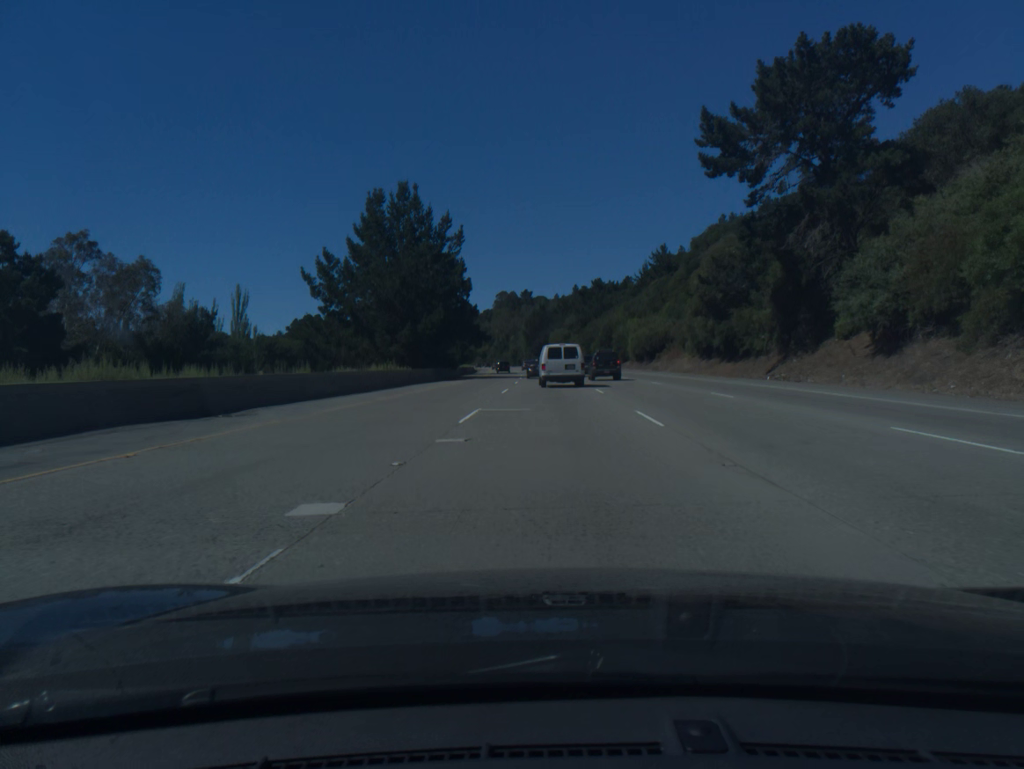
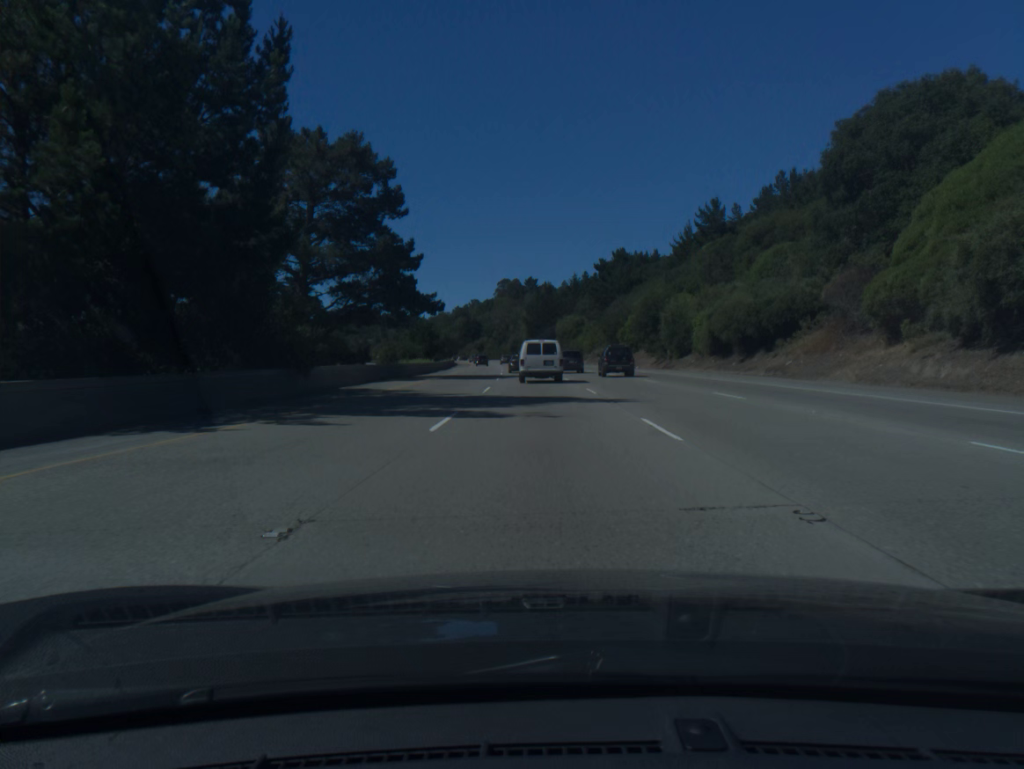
(+0.1, +47.0) m; 0°
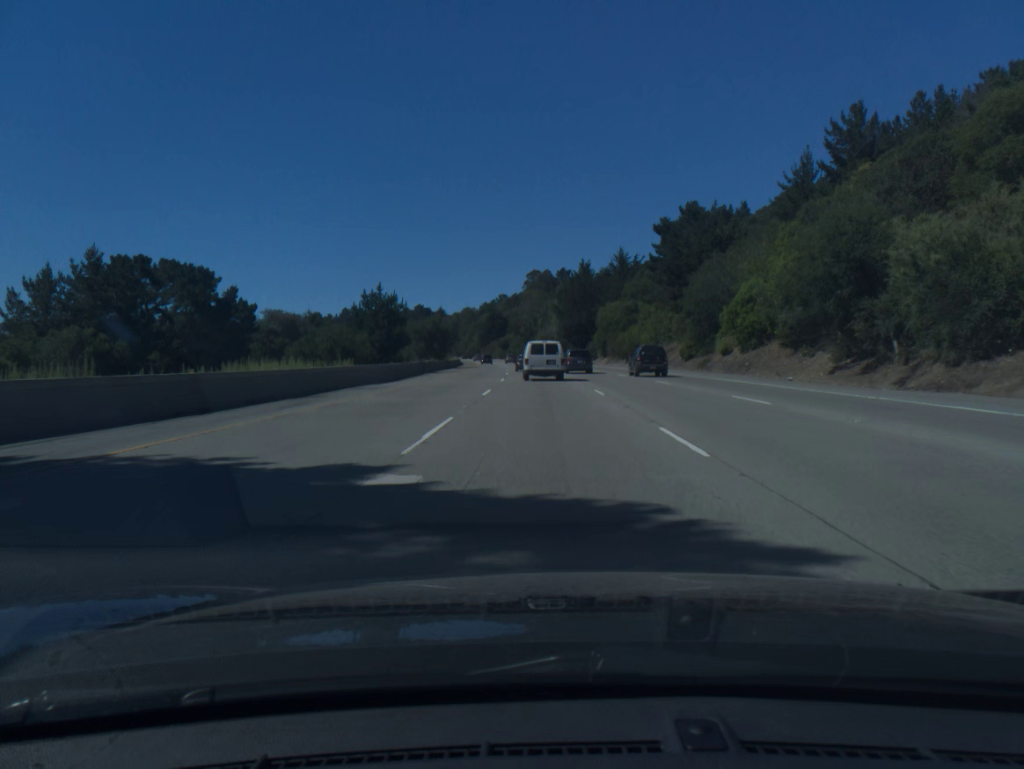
(-0.8, +45.2) m; -2°
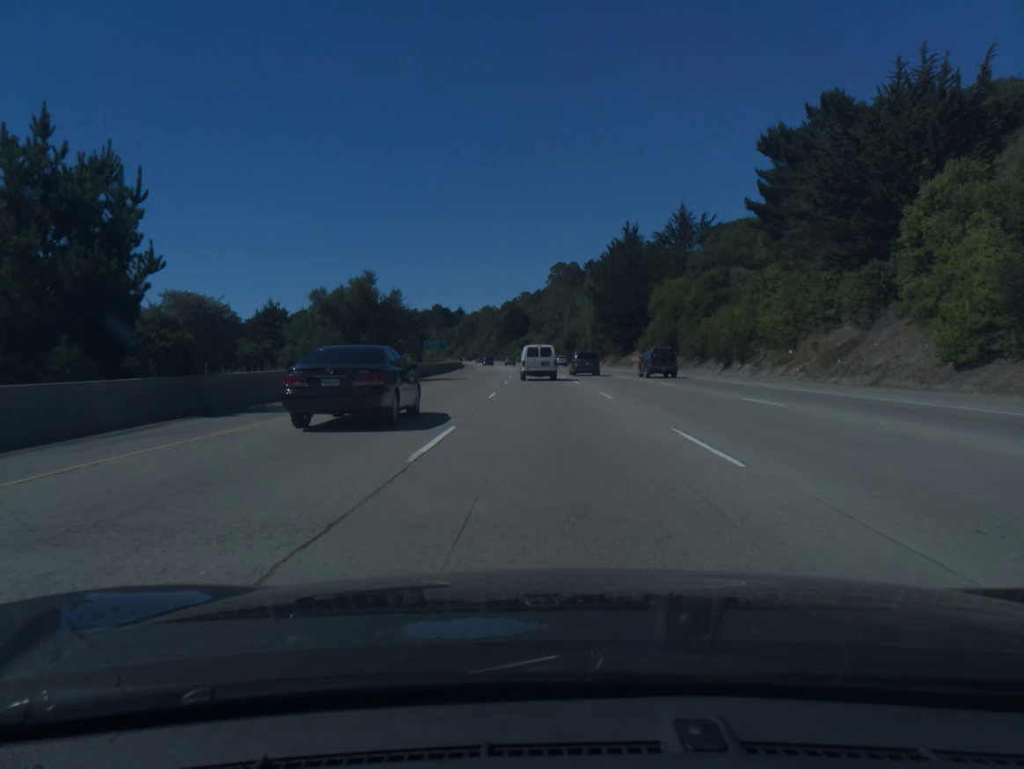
(-0.8, +44.2) m; -2°
